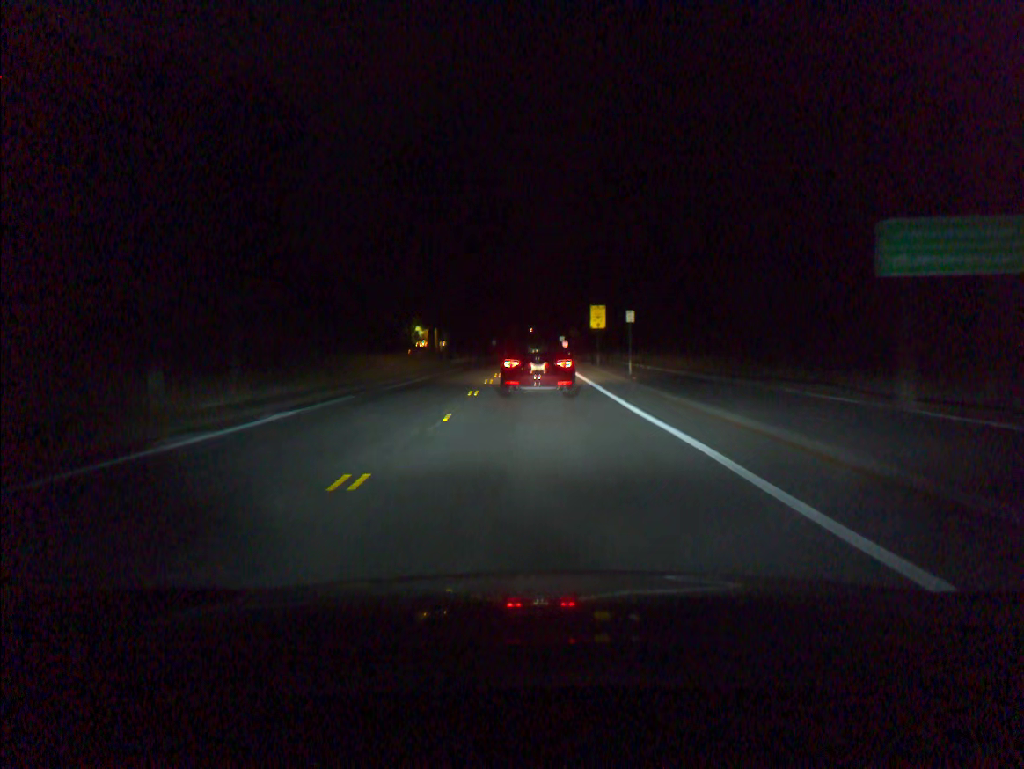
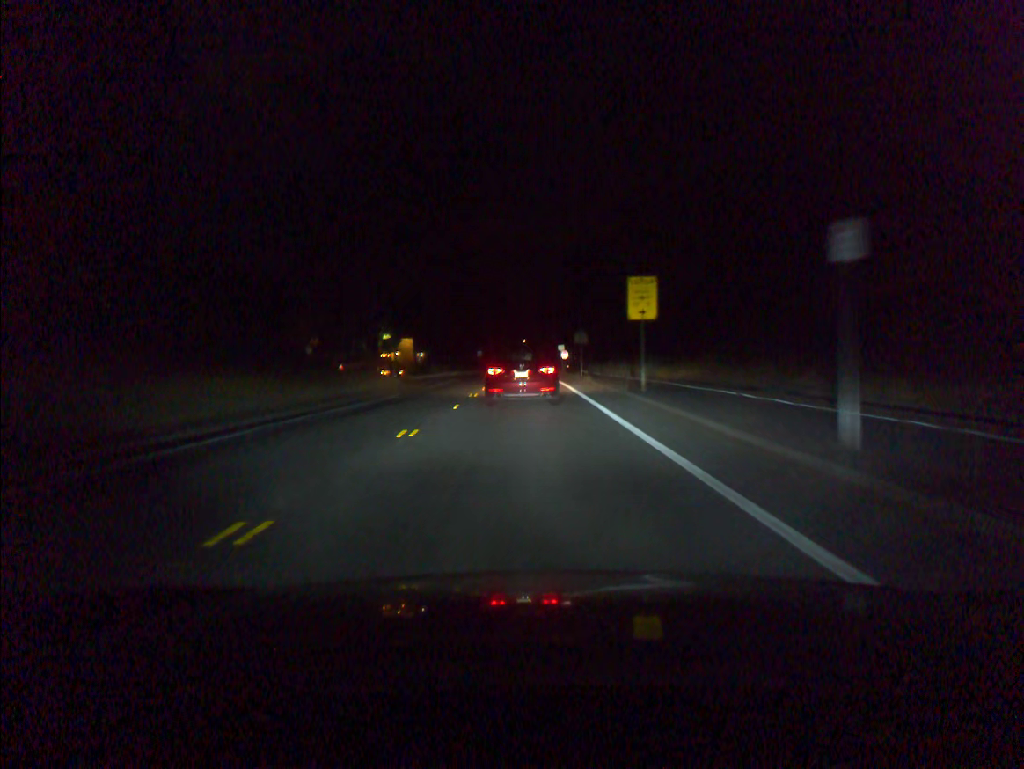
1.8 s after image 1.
(0.0, +23.5) m; 0°
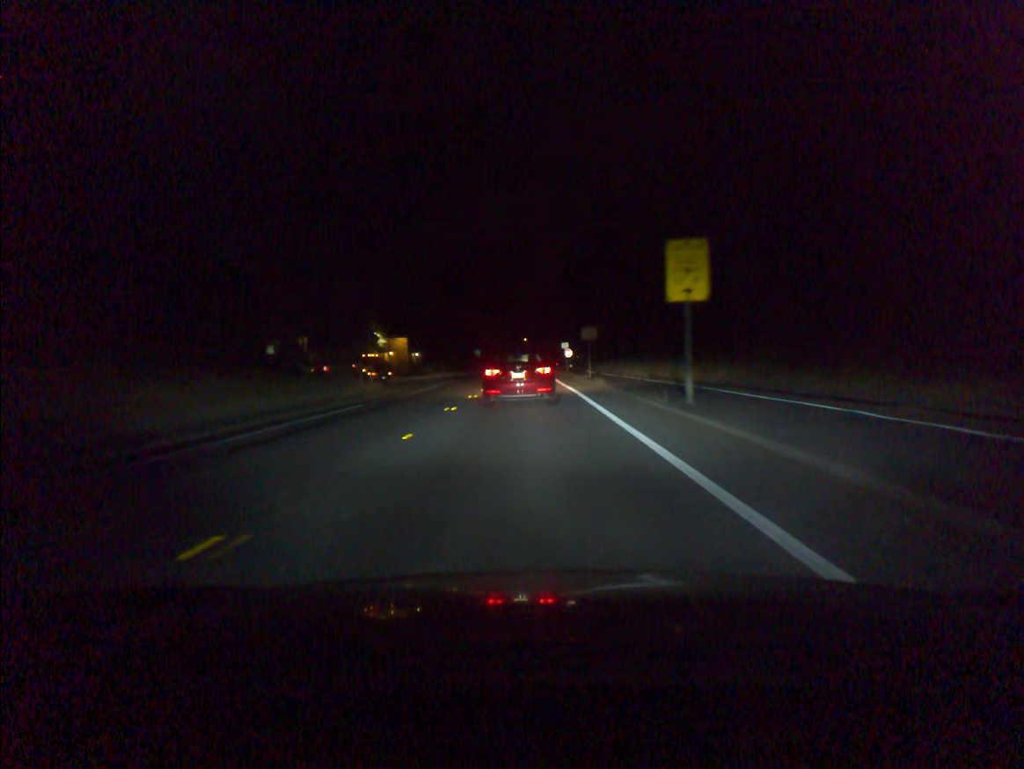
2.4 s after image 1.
(0.0, +7.6) m; -1°
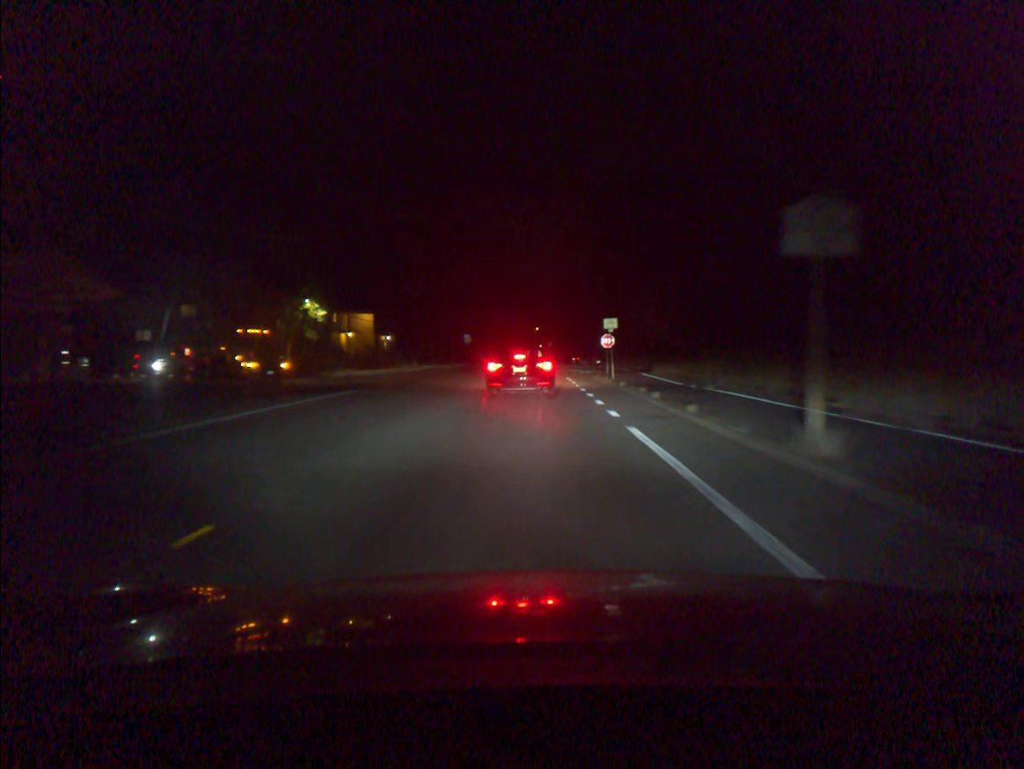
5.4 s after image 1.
(-0.2, +36.2) m; -1°
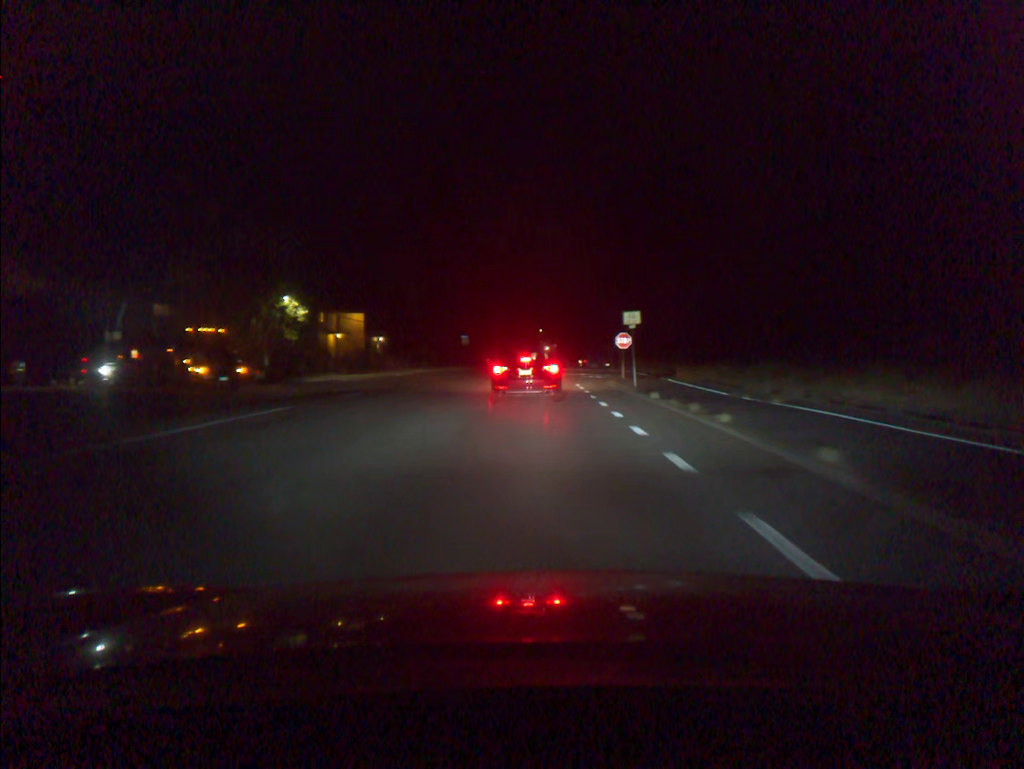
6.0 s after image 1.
(0.0, +6.9) m; 0°
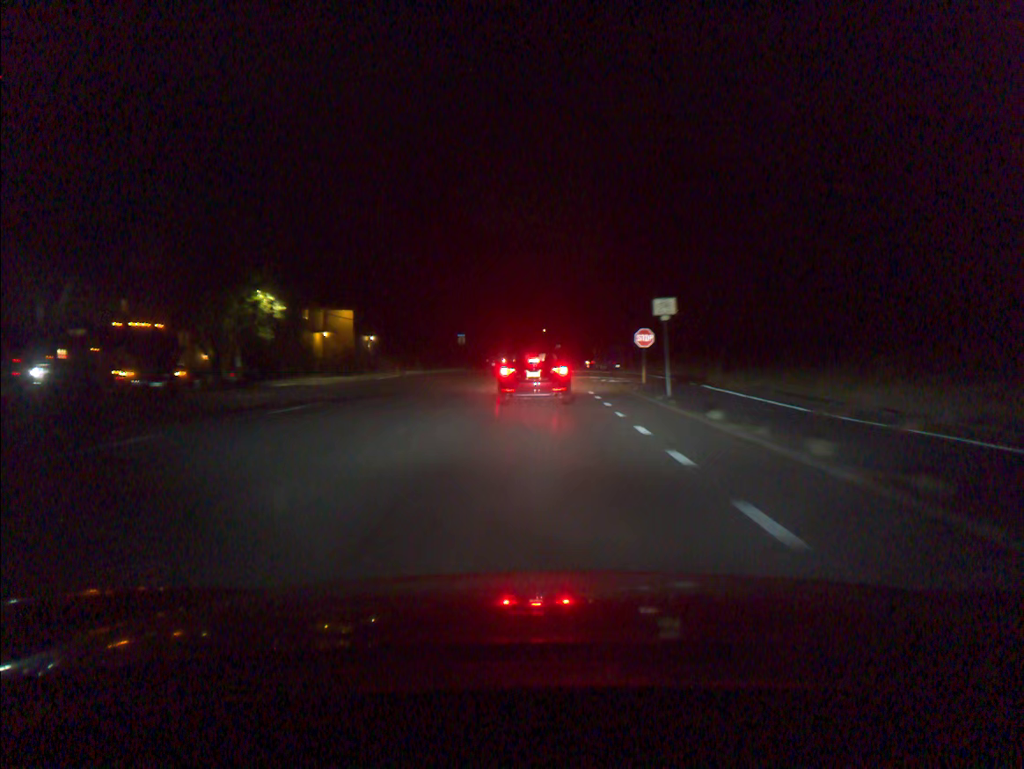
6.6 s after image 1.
(0.0, +6.8) m; 0°
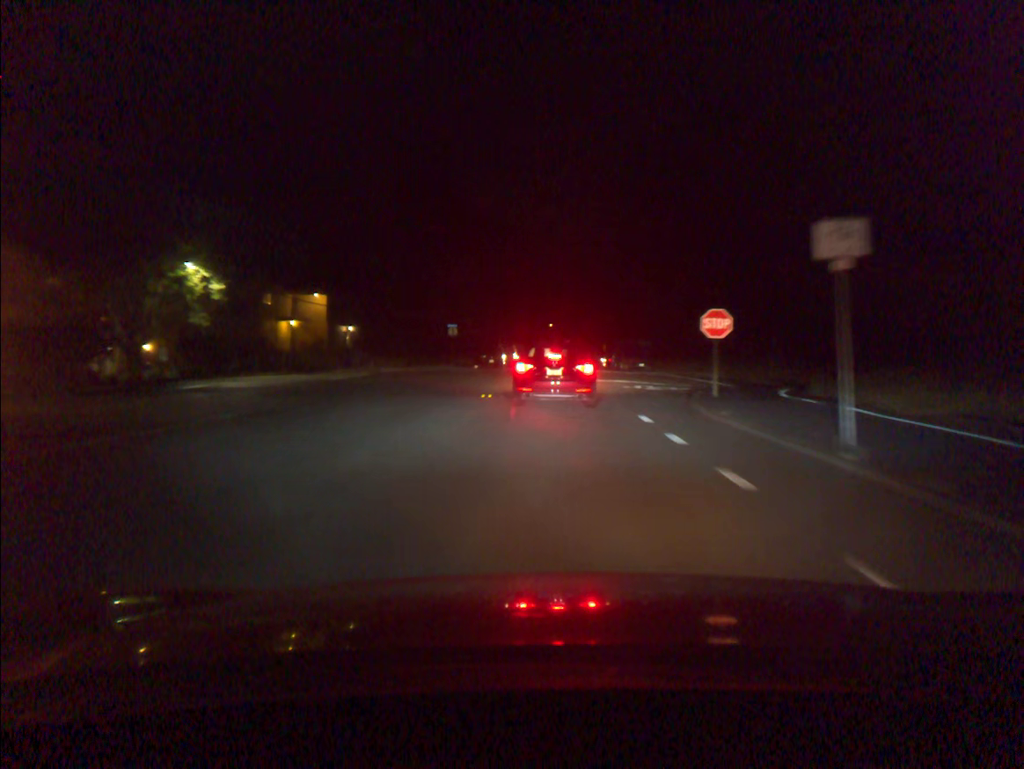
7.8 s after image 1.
(-0.1, +12.6) m; 0°
